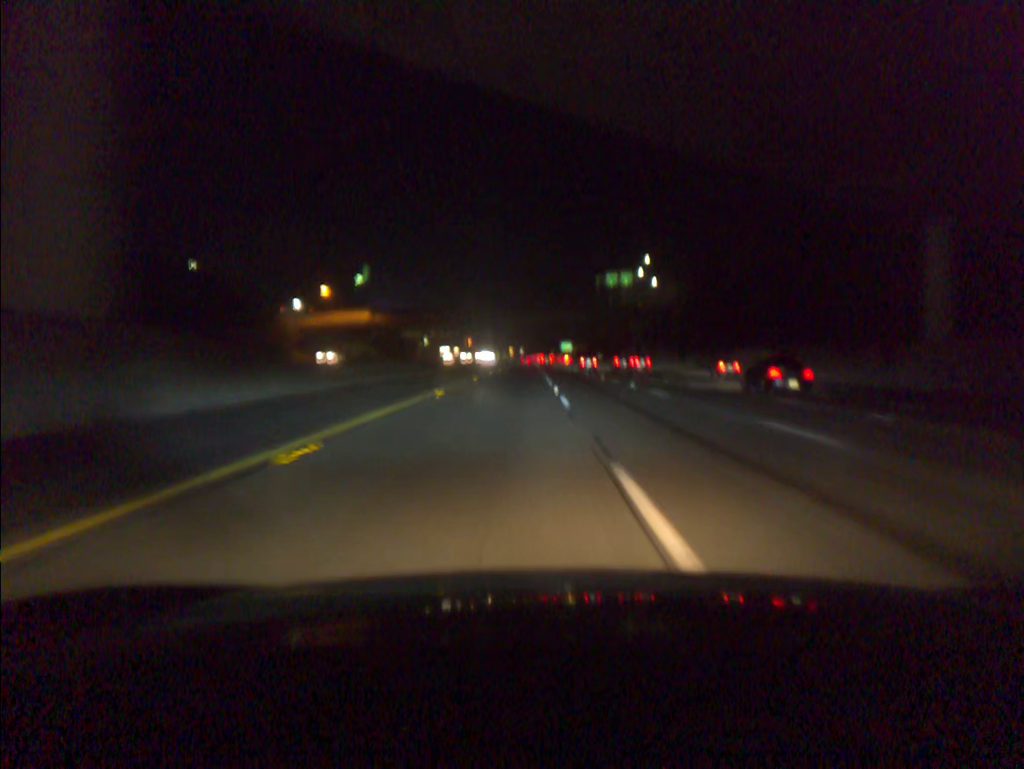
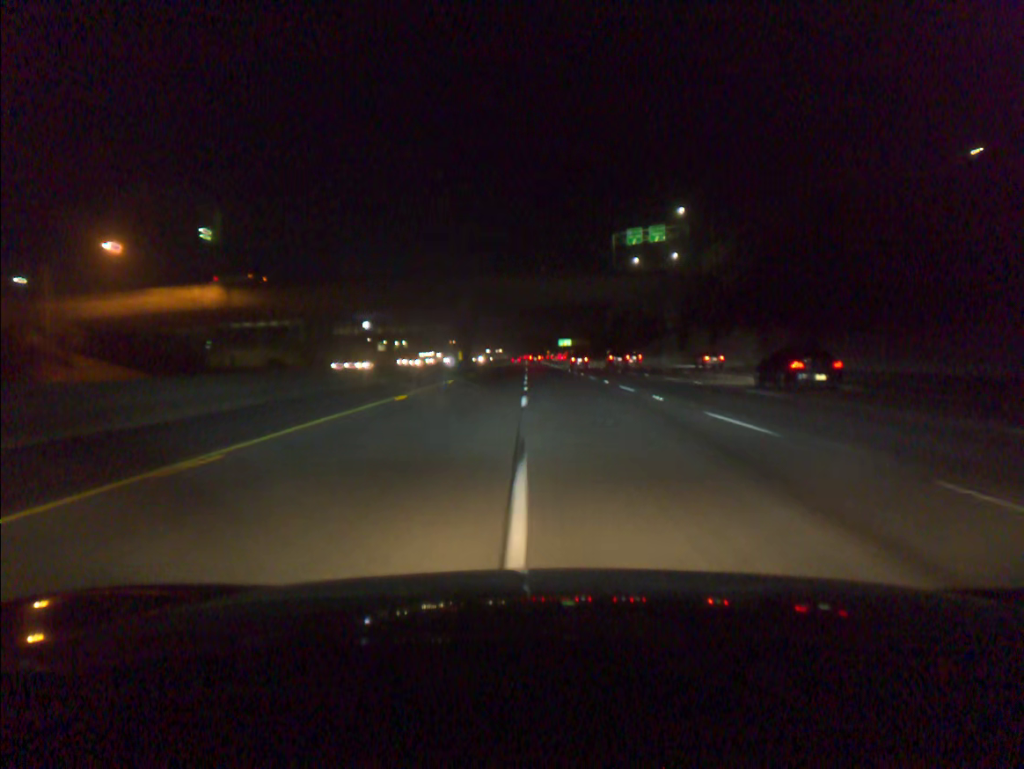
(+0.2, +58.6) m; 0°
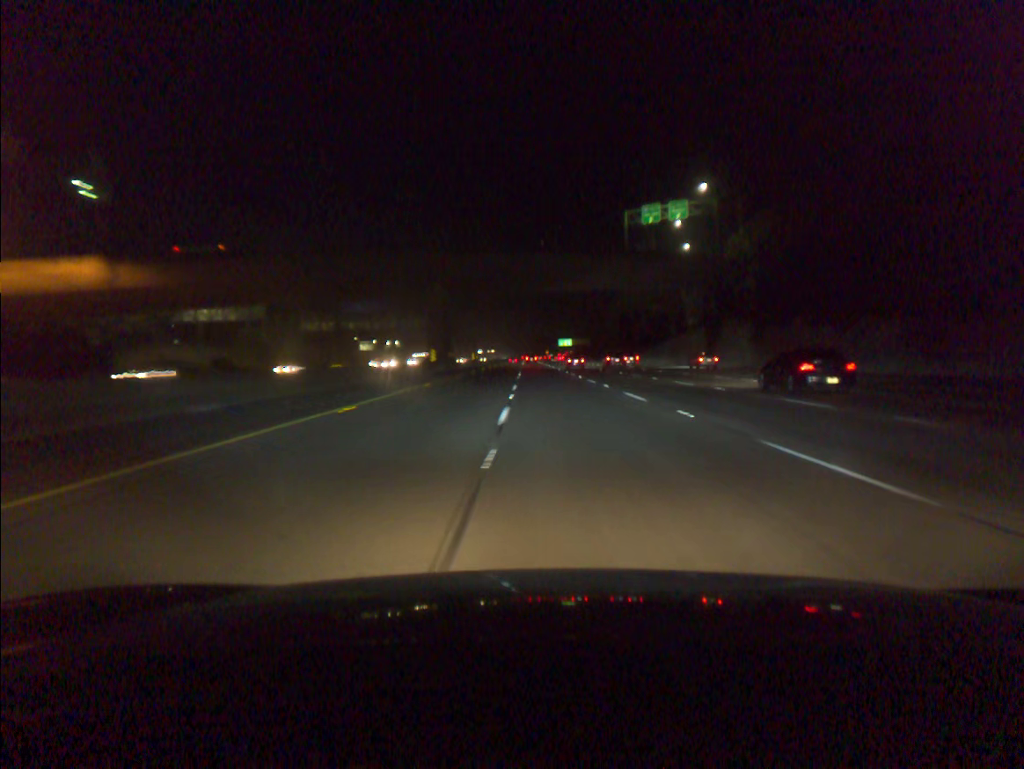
(0.0, +19.7) m; 0°
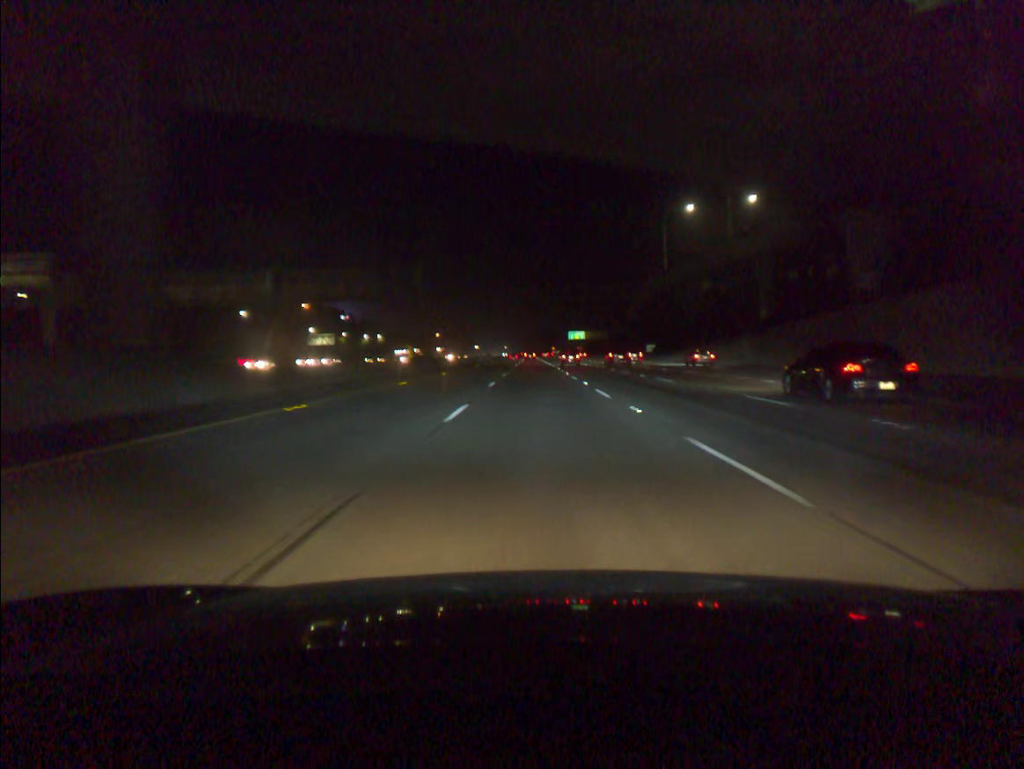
(-0.1, +58.8) m; 0°
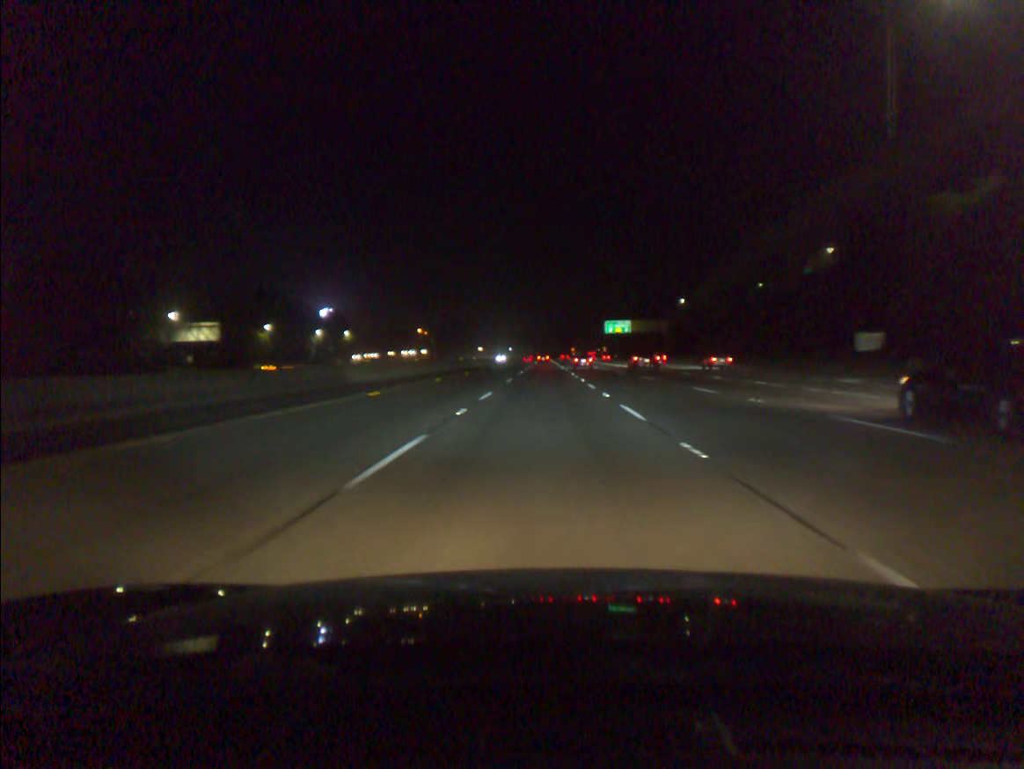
(-0.7, +94.0) m; -1°
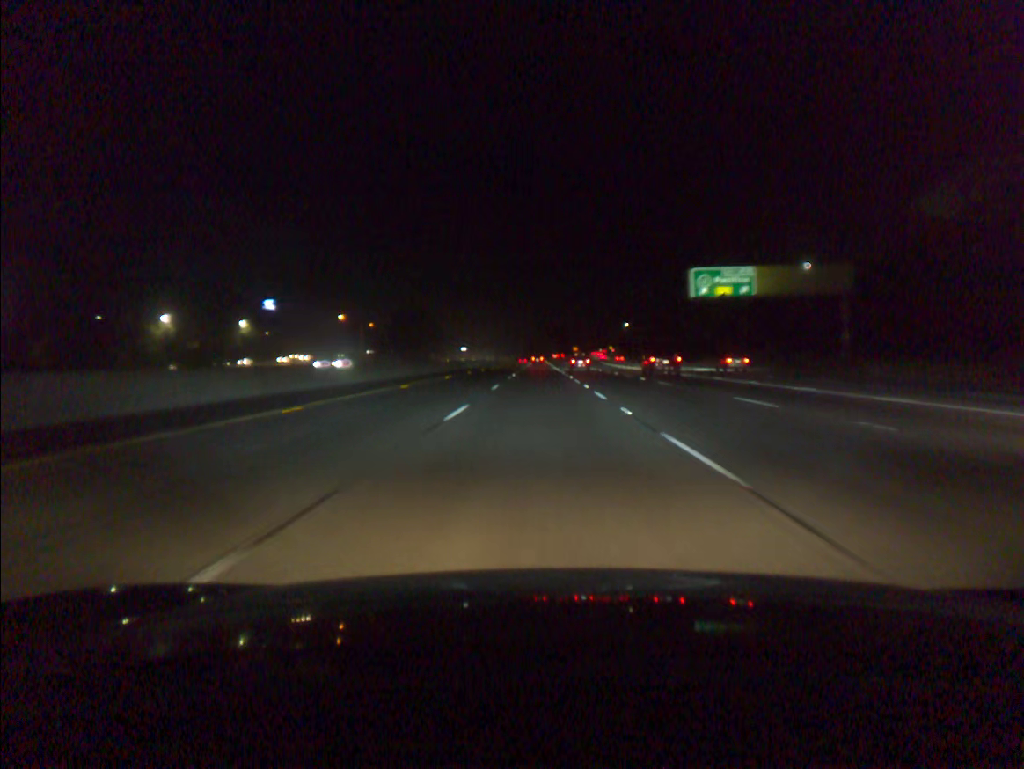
(+0.4, +94.9) m; 0°
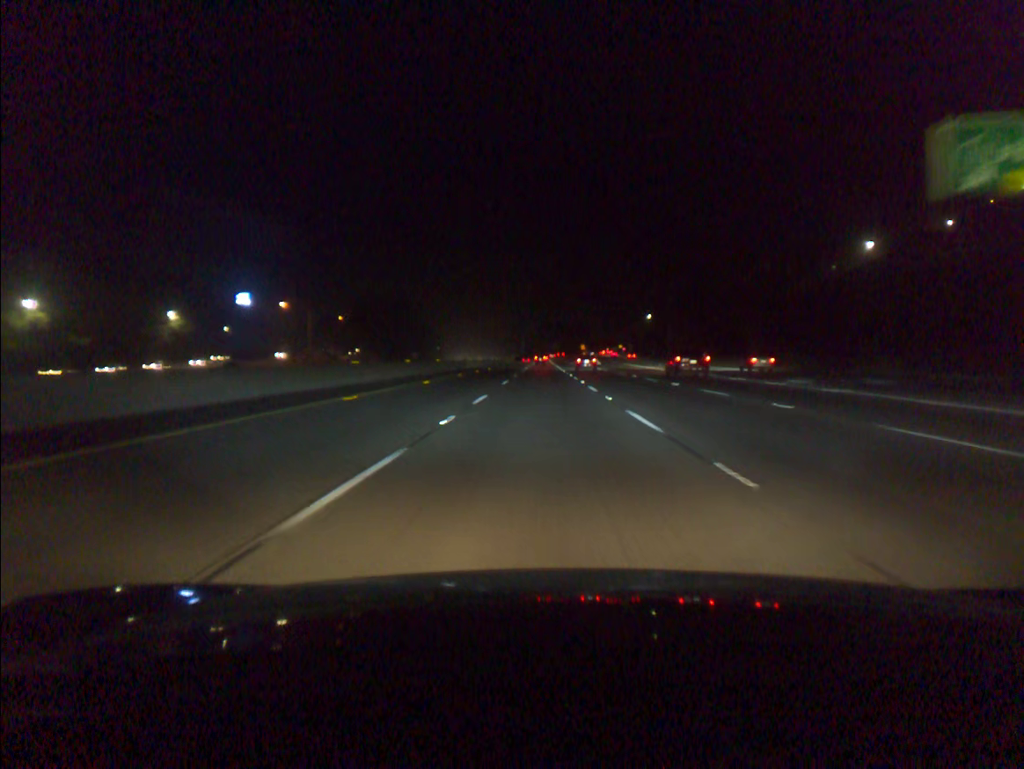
(-0.1, +38.8) m; 0°
